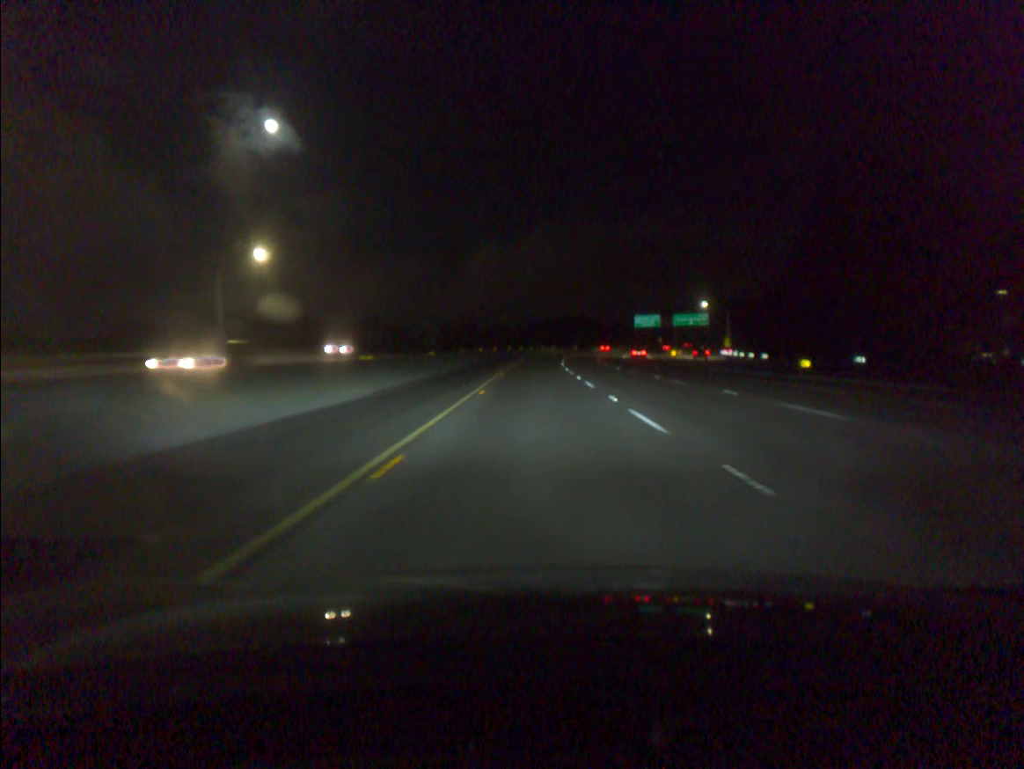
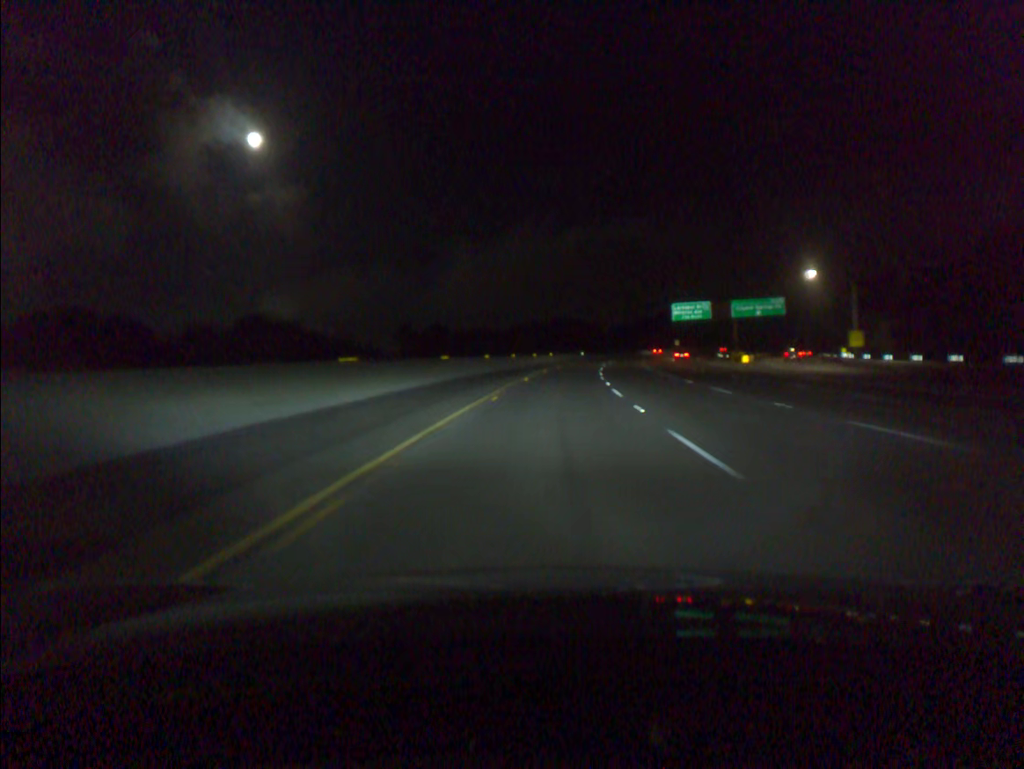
(+0.1, +60.6) m; +1°
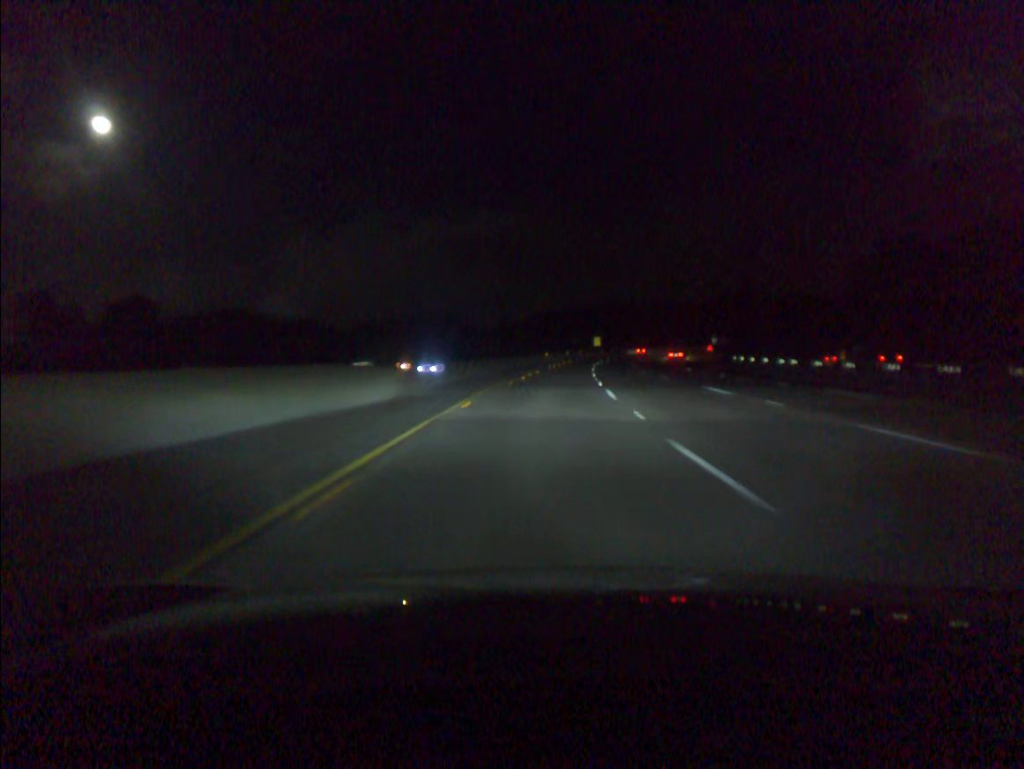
(+8.0, +100.9) m; +9°
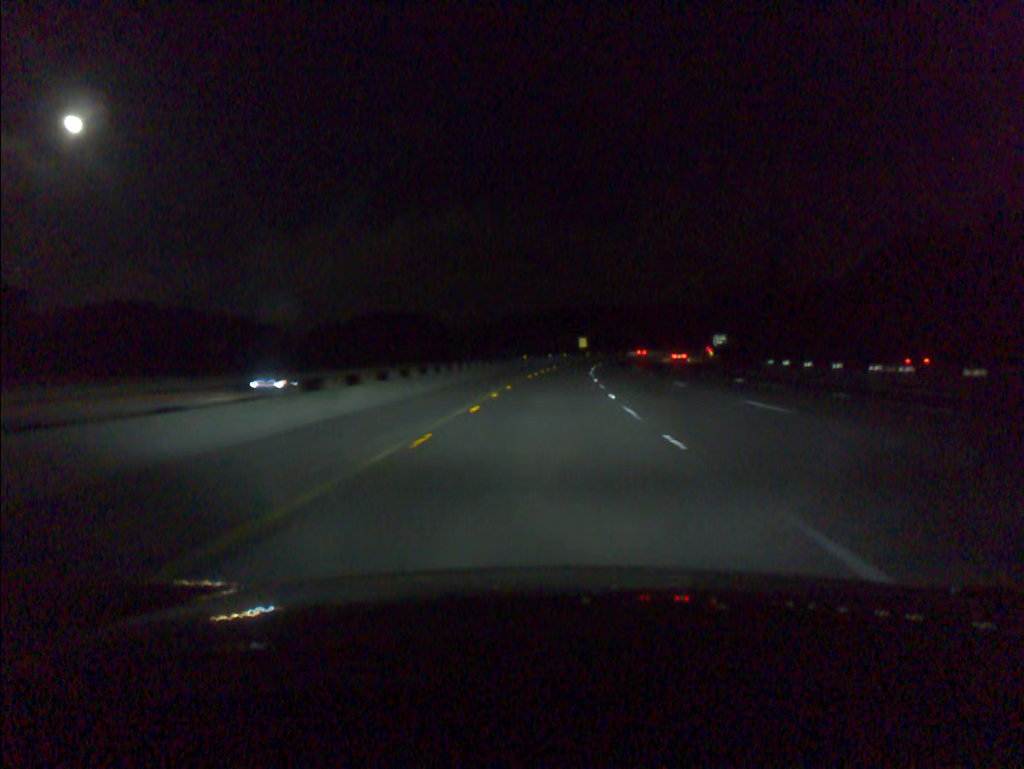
(+0.3, +20.4) m; +2°
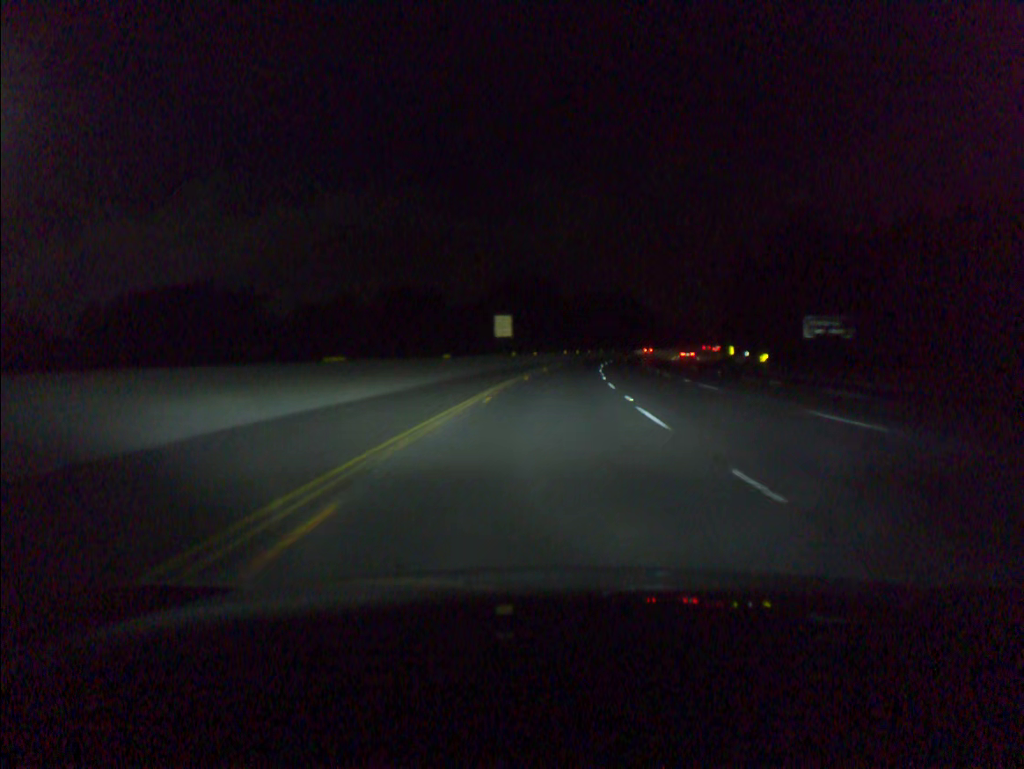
(+4.2, +81.7) m; +6°
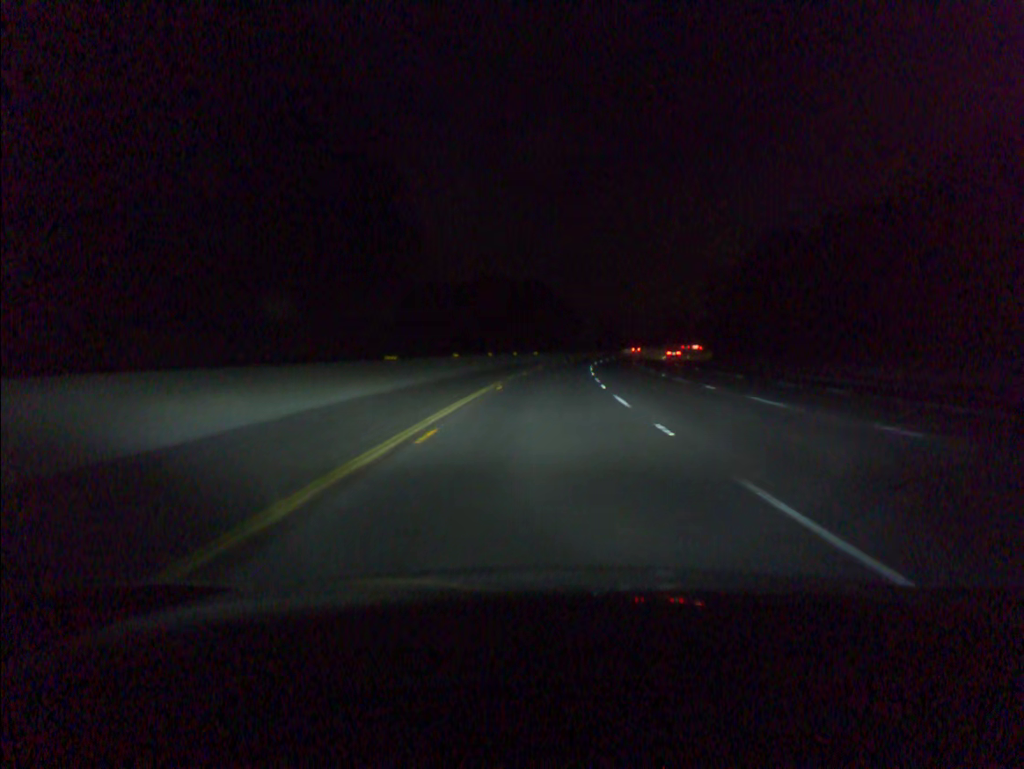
(+5.3, +81.5) m; +7°
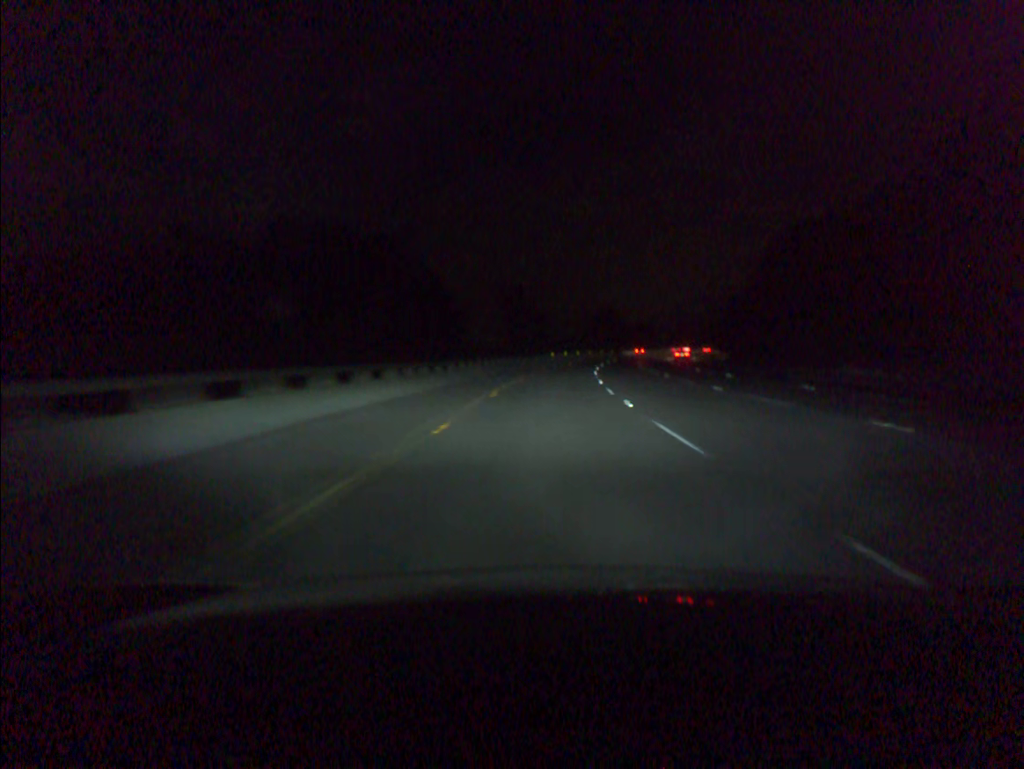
(+6.9, +101.8) m; +8°
